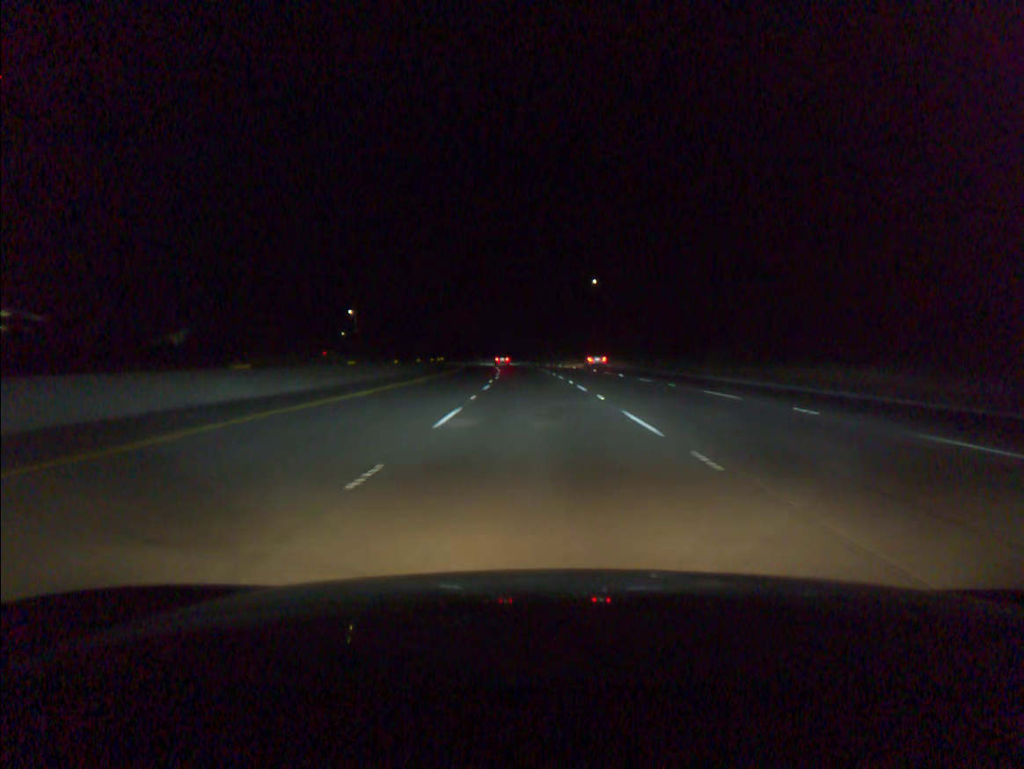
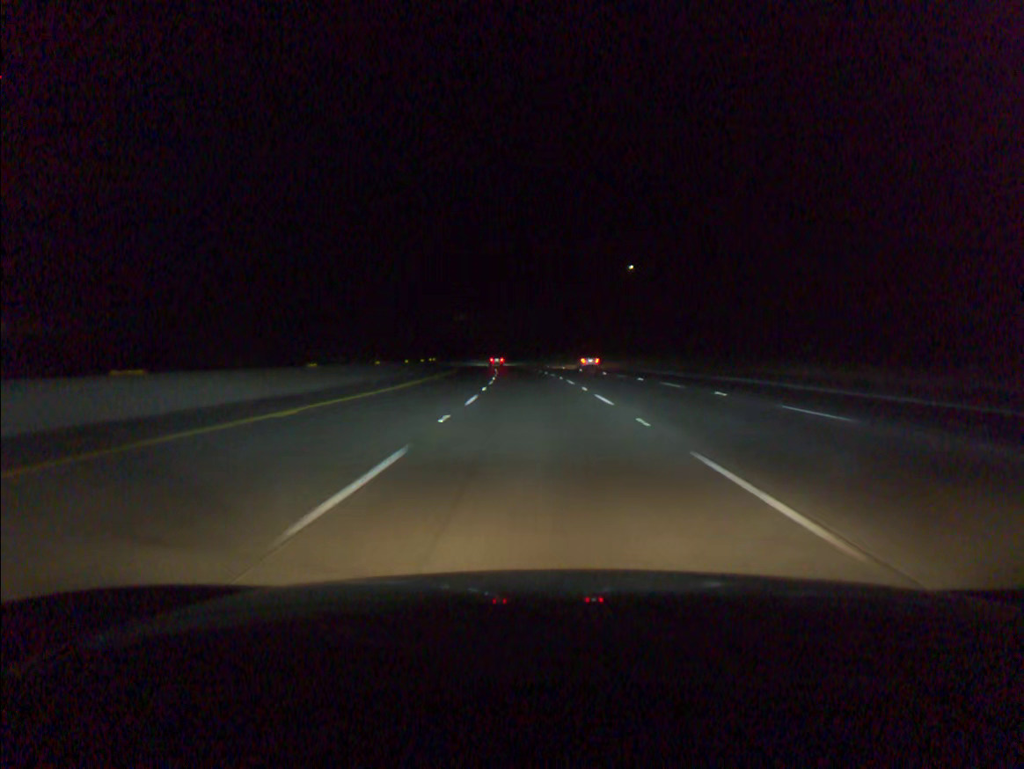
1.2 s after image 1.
(-0.5, +36.5) m; -2°
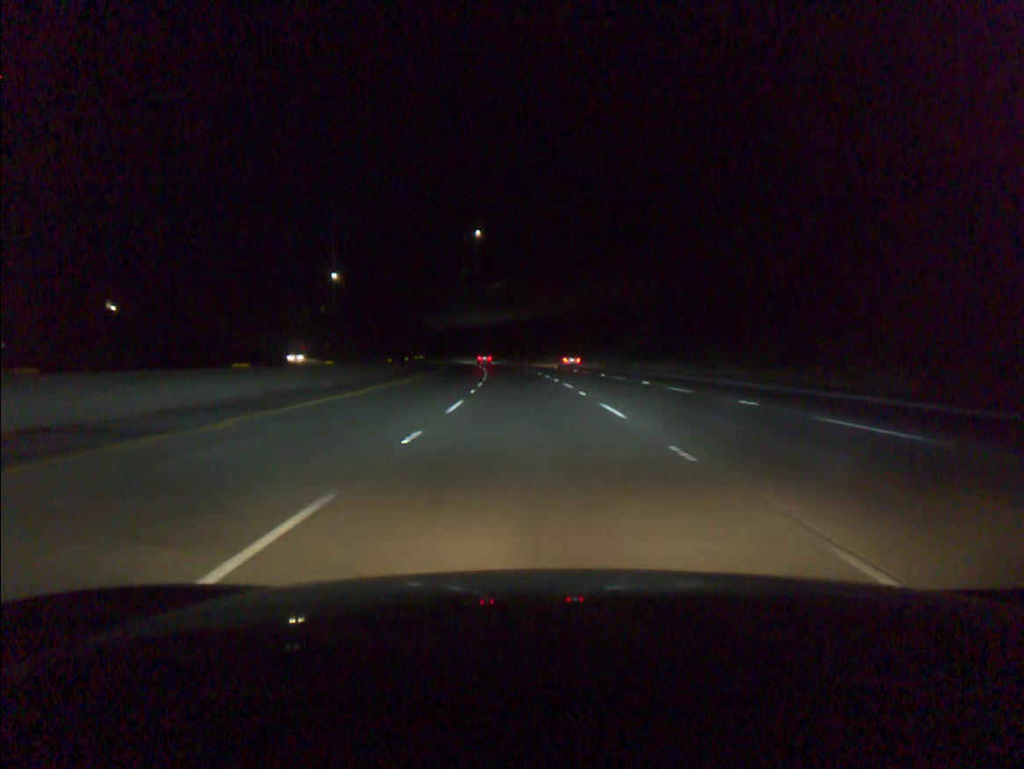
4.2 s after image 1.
(-4.0, +91.1) m; -5°
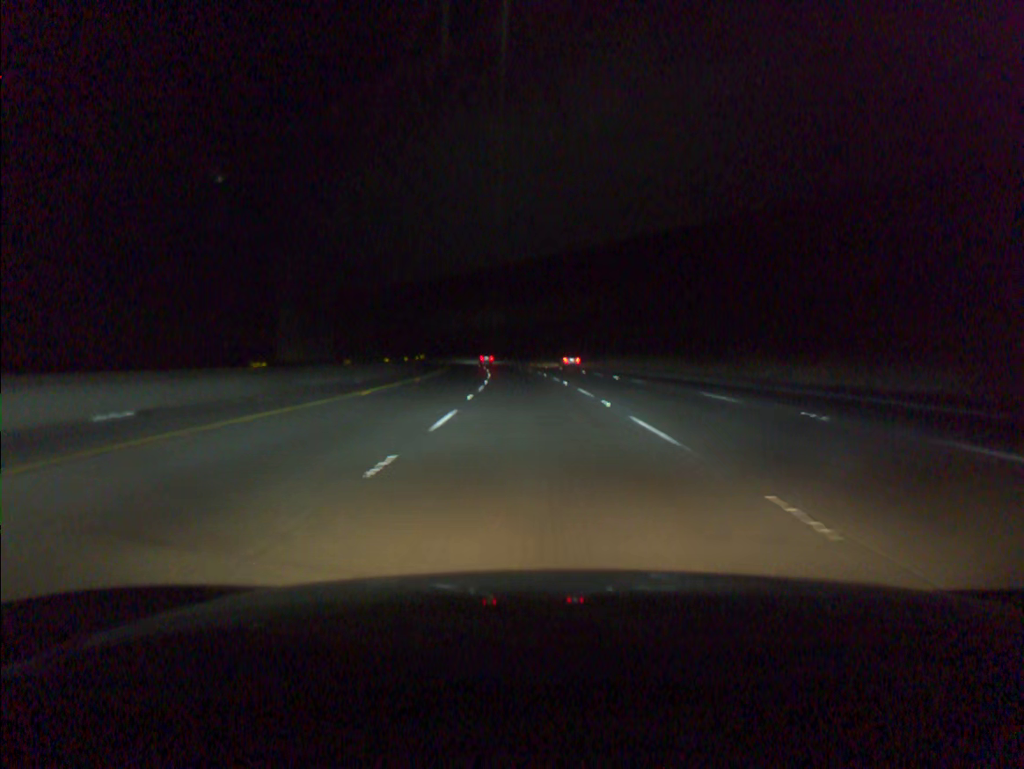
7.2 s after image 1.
(-5.4, +91.0) m; -6°
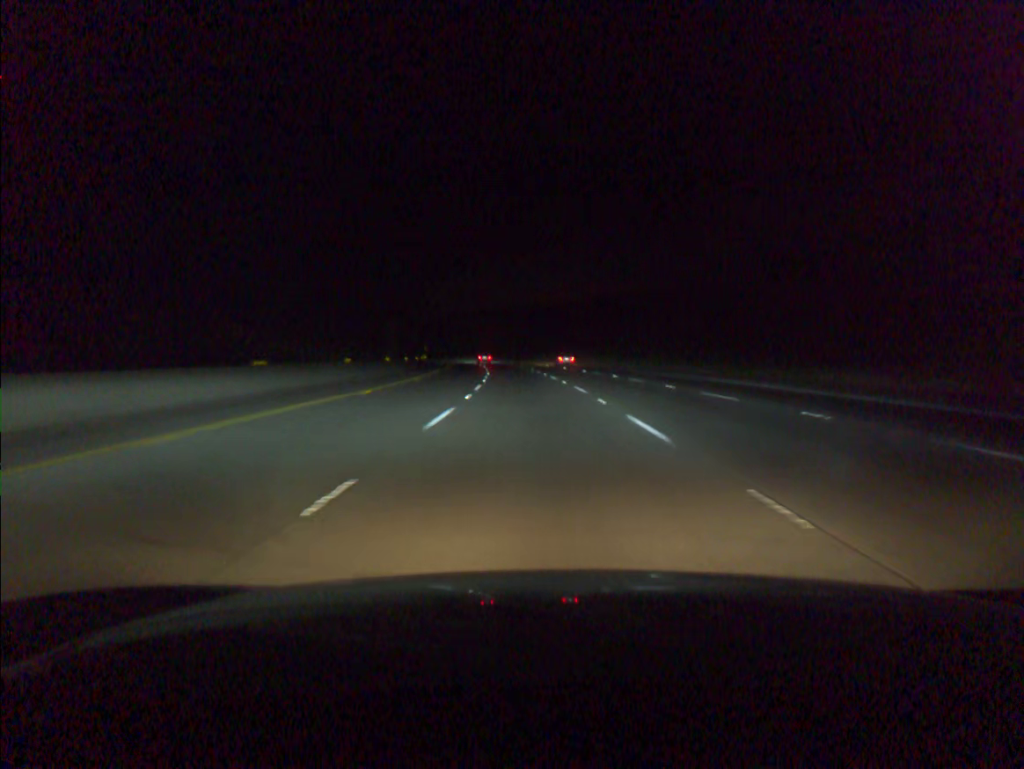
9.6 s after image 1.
(-3.2, +72.6) m; -5°
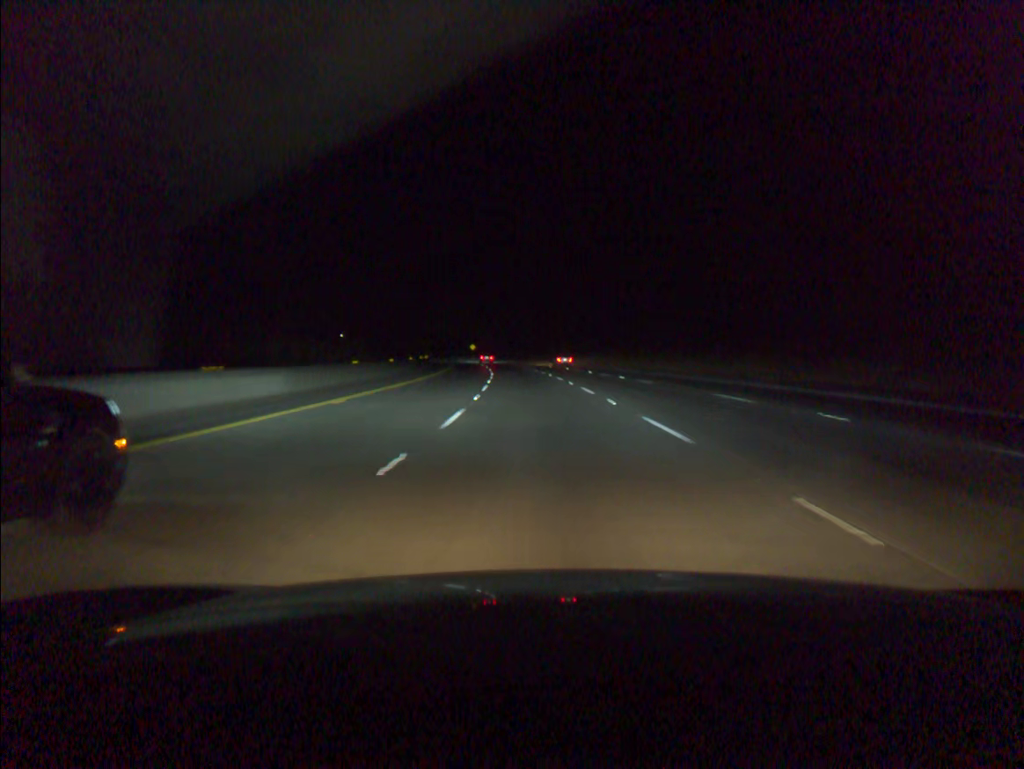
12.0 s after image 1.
(-3.3, +72.8) m; -5°
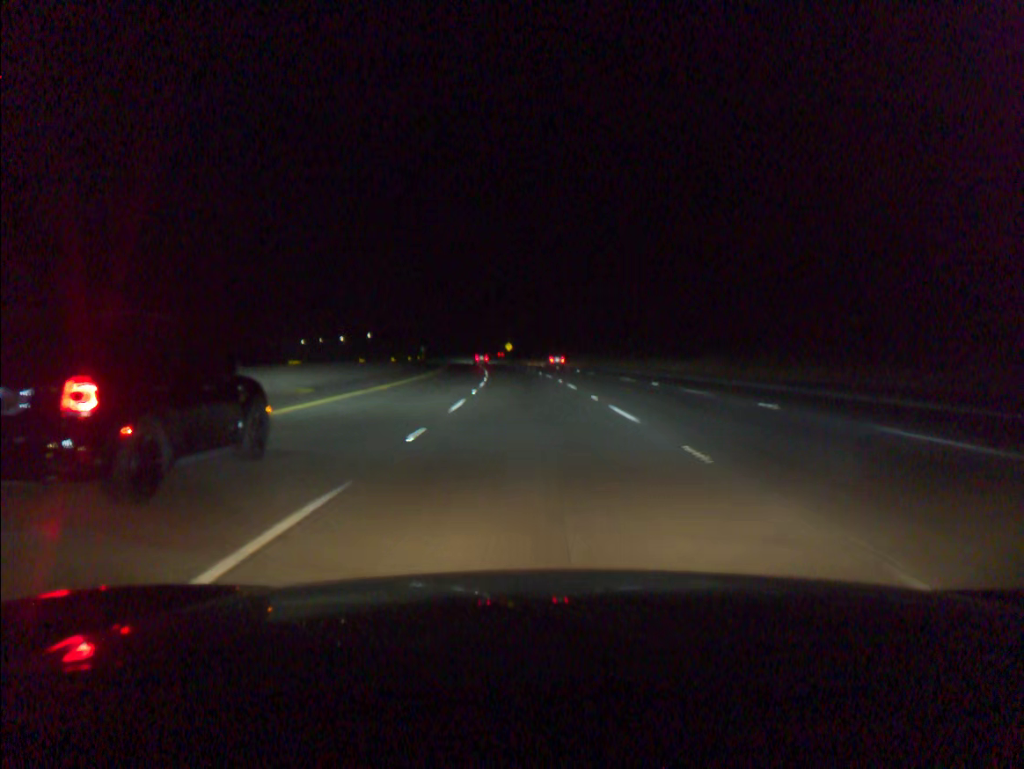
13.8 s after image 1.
(-1.5, +55.0) m; -3°
